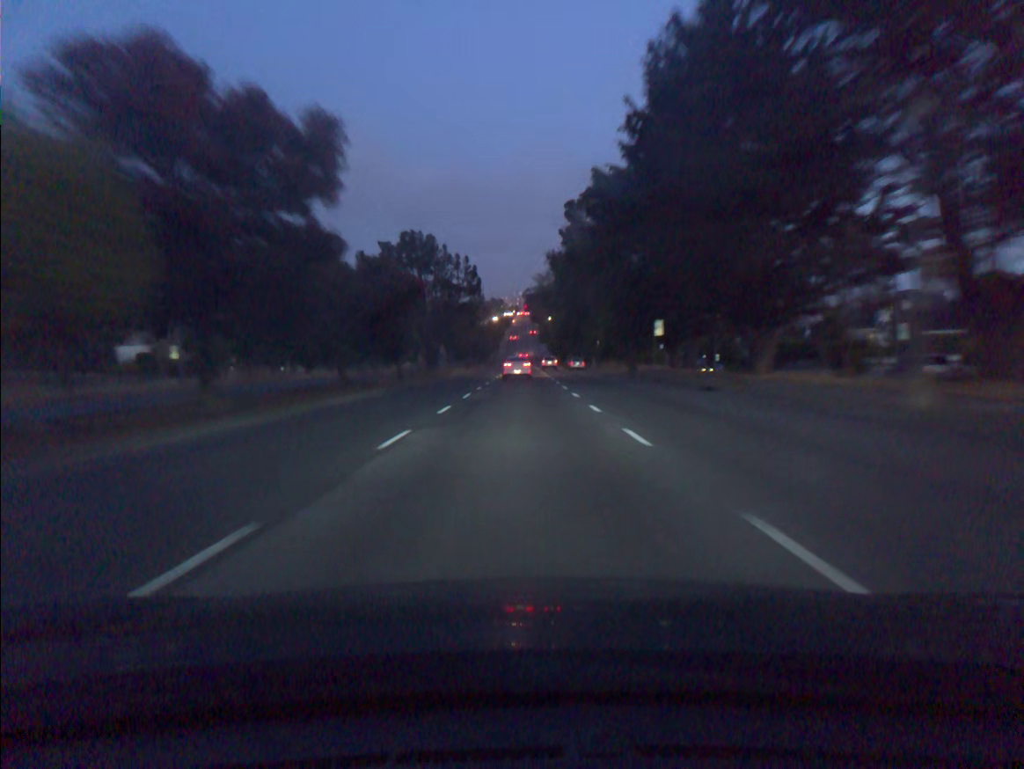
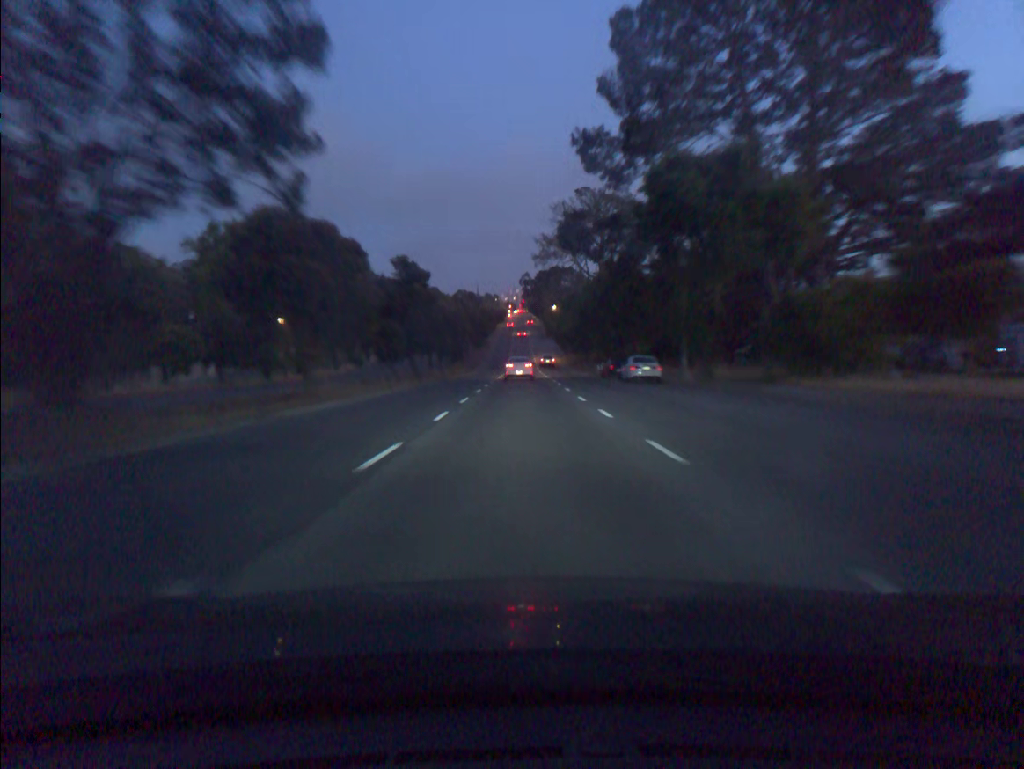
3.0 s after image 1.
(+0.4, +52.8) m; 0°
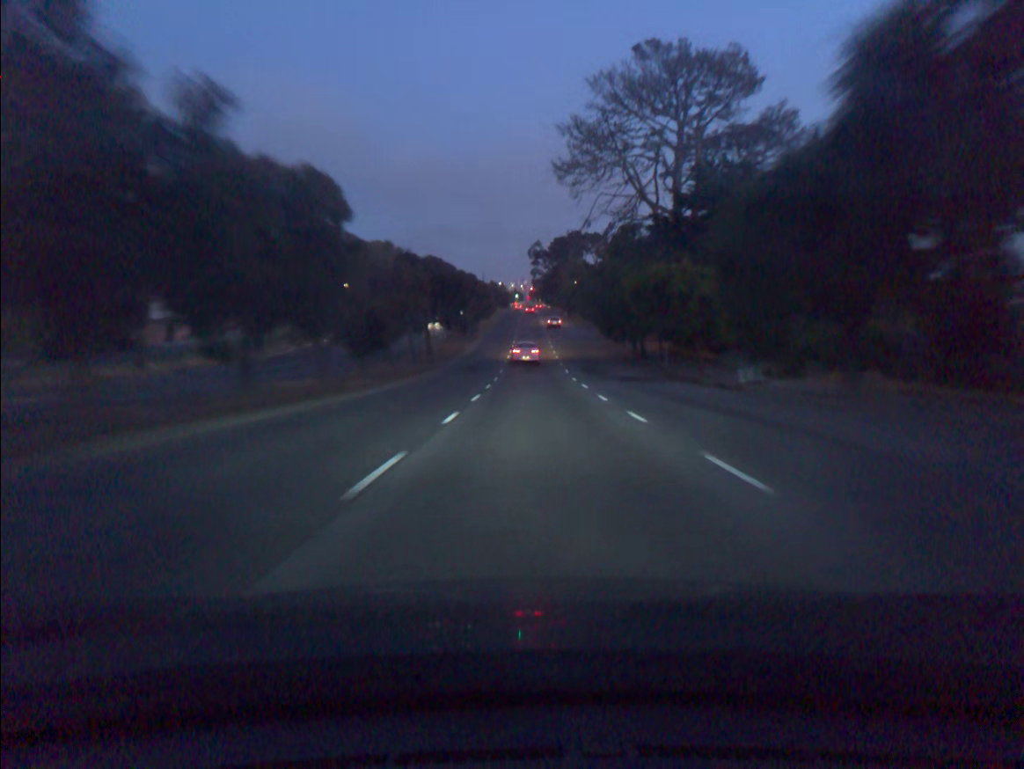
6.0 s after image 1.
(0.0, +52.8) m; 0°
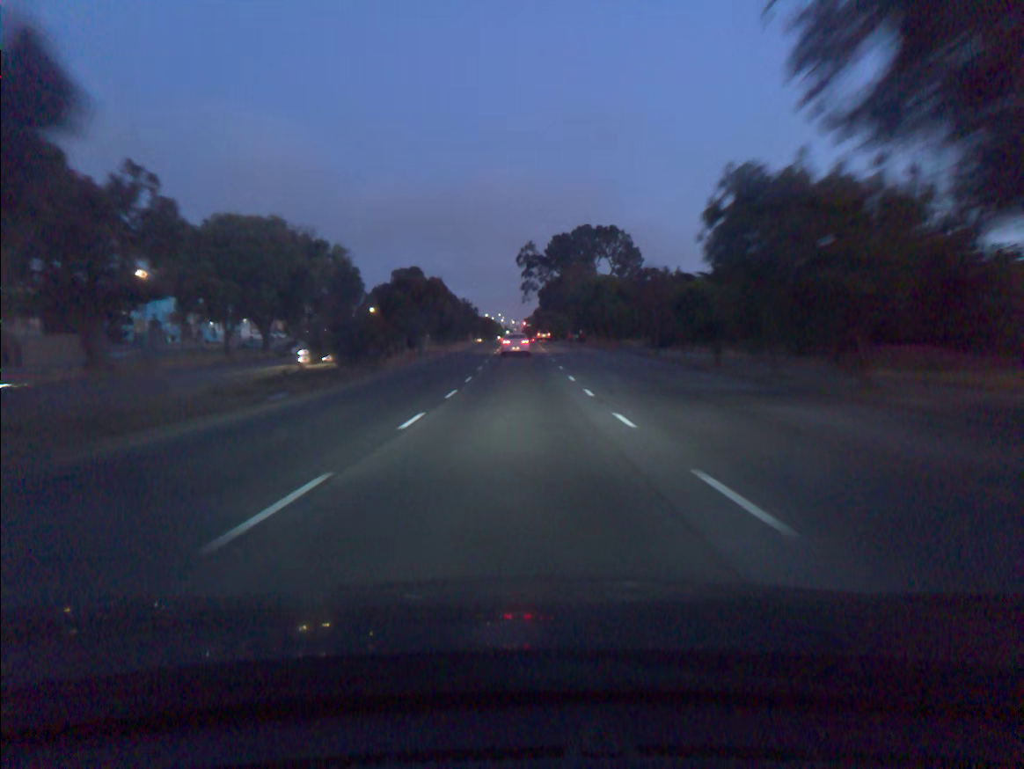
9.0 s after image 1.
(+1.1, +52.7) m; 0°
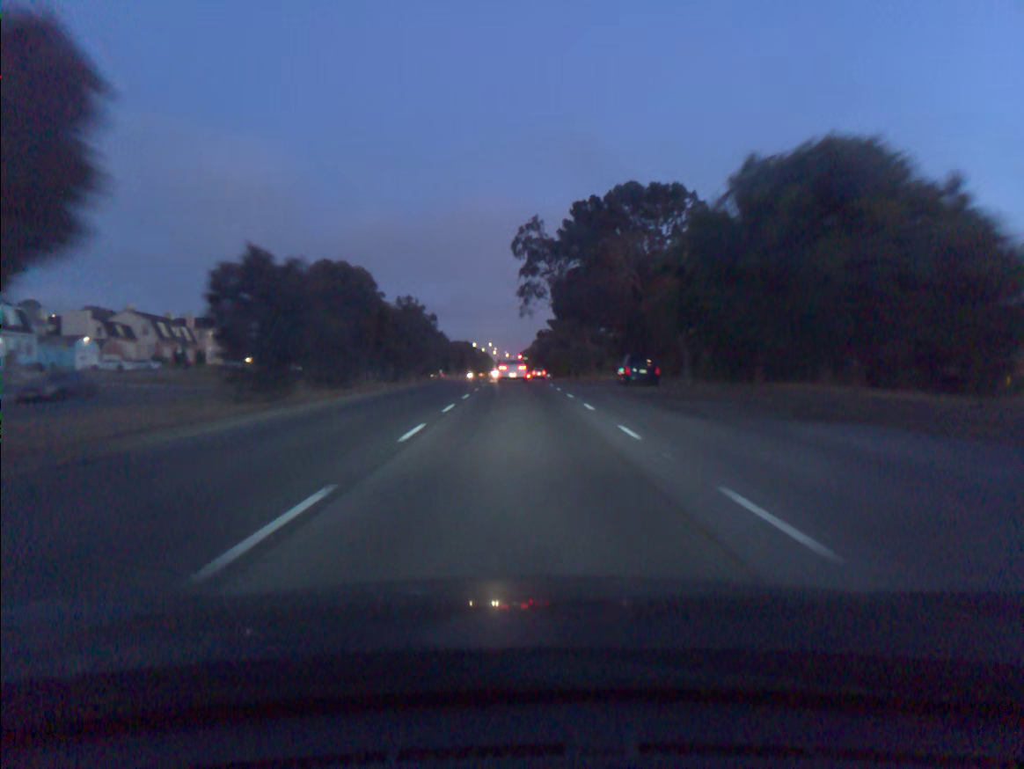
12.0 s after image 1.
(+0.1, +50.7) m; +1°
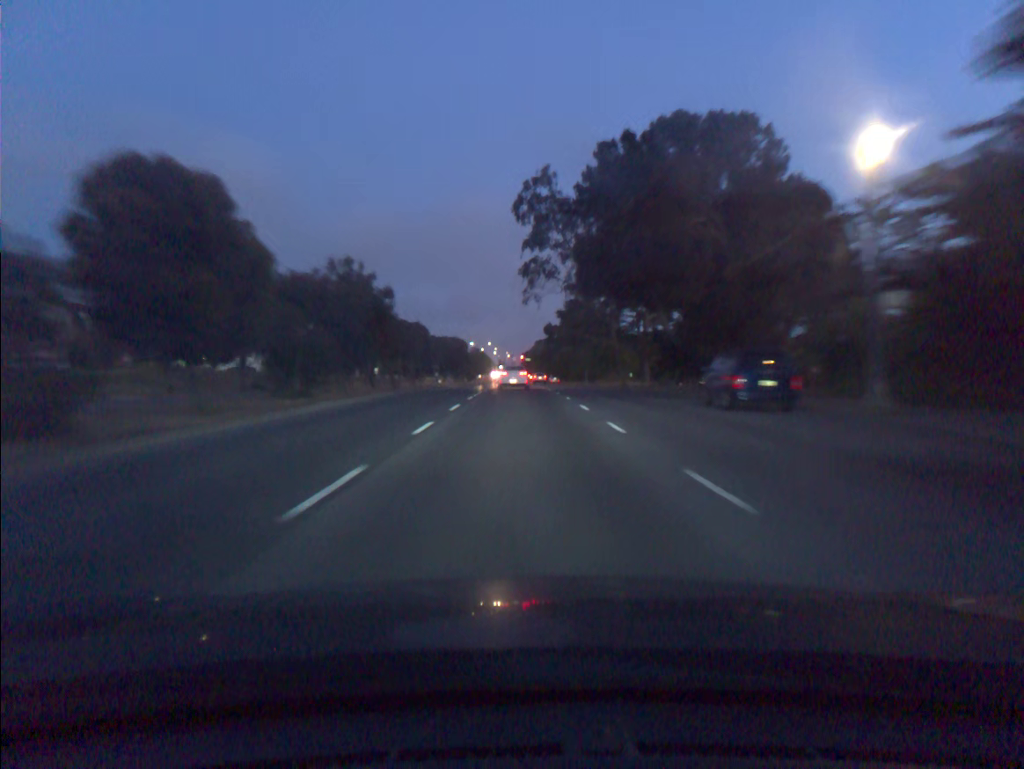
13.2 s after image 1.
(0.0, +20.0) m; 0°
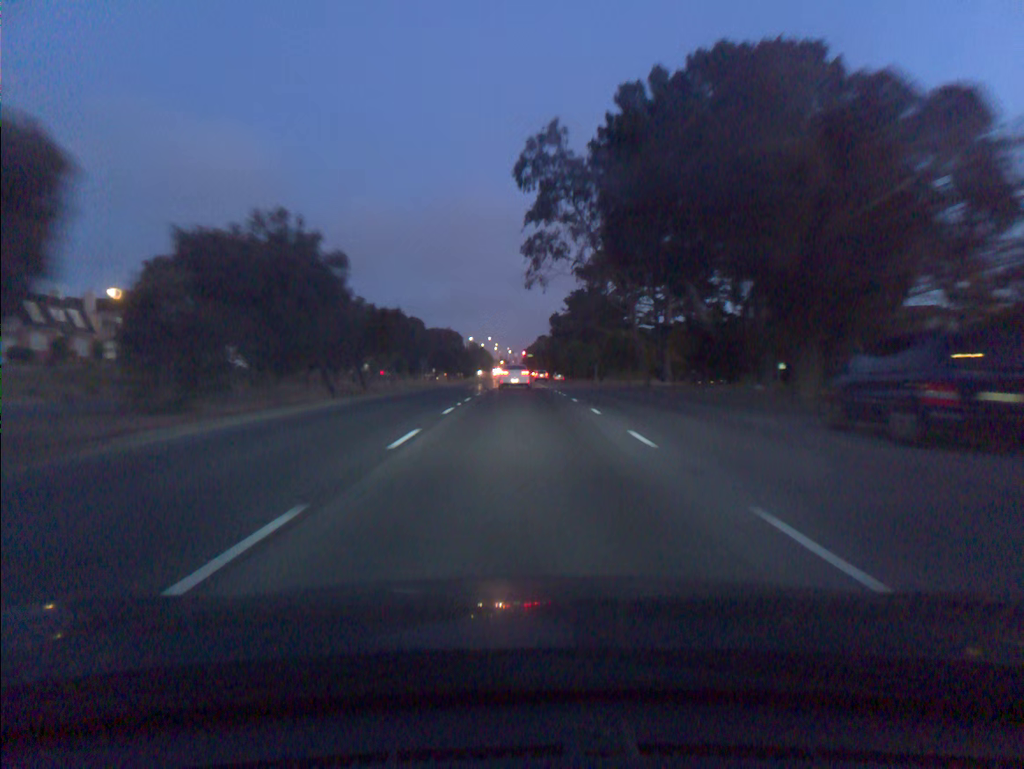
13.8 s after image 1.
(0.0, +9.9) m; 0°
